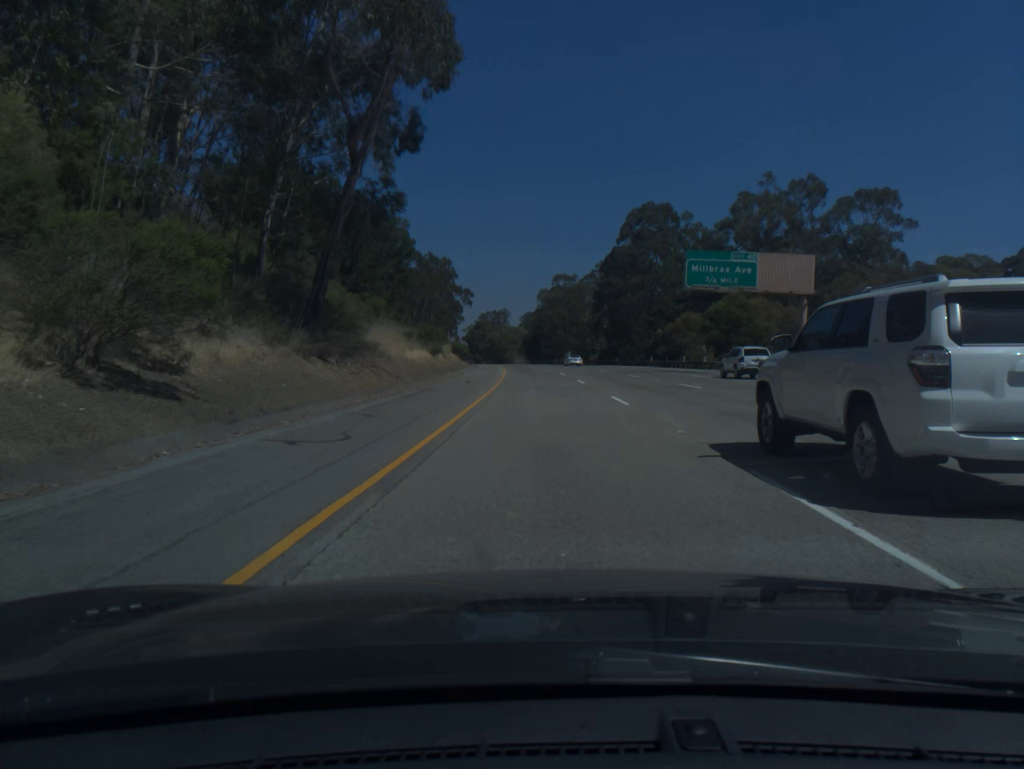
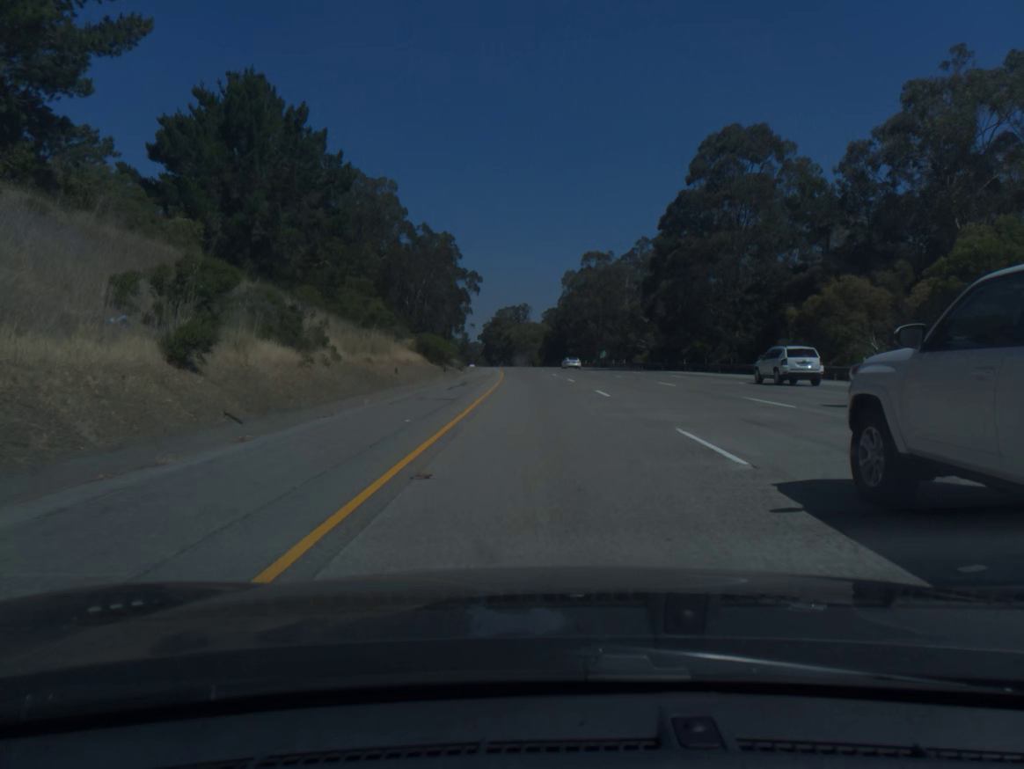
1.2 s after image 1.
(-0.6, +39.4) m; -2°
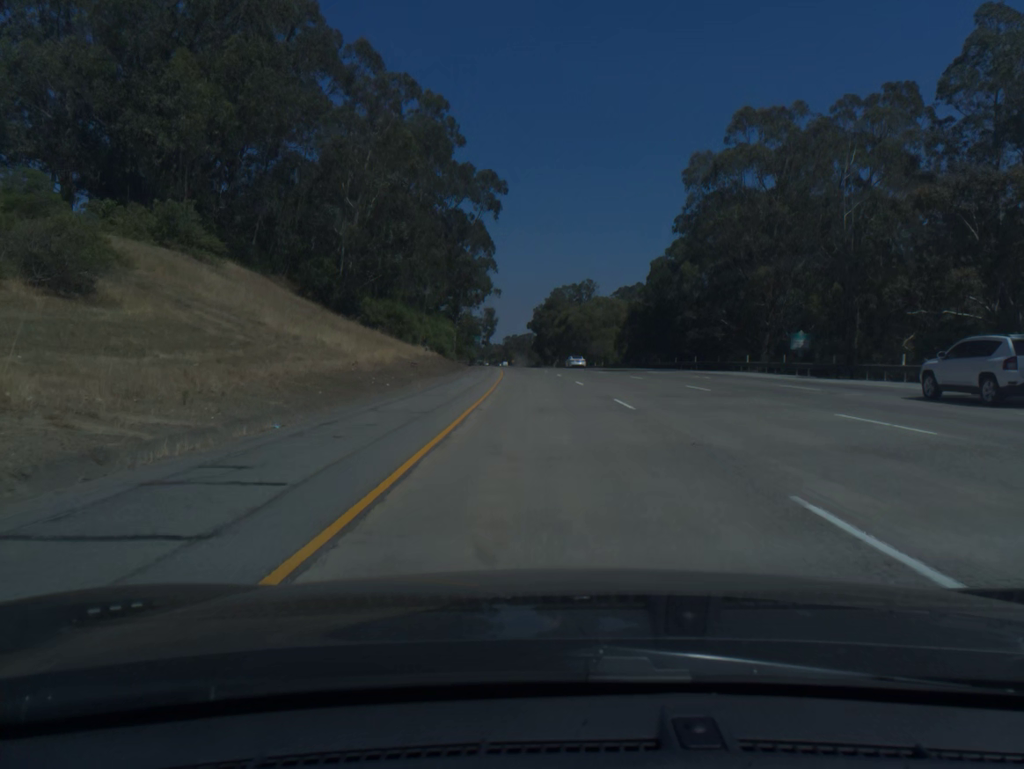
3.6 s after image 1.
(-2.6, +78.8) m; -4°
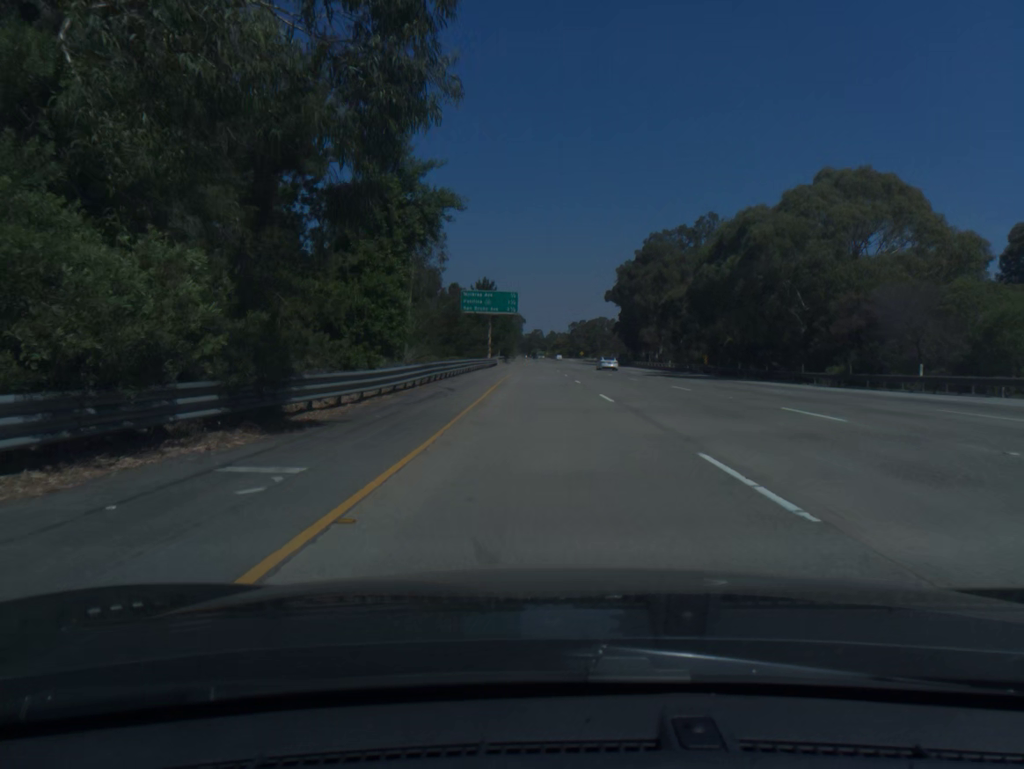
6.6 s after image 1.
(-4.2, +98.5) m; -5°
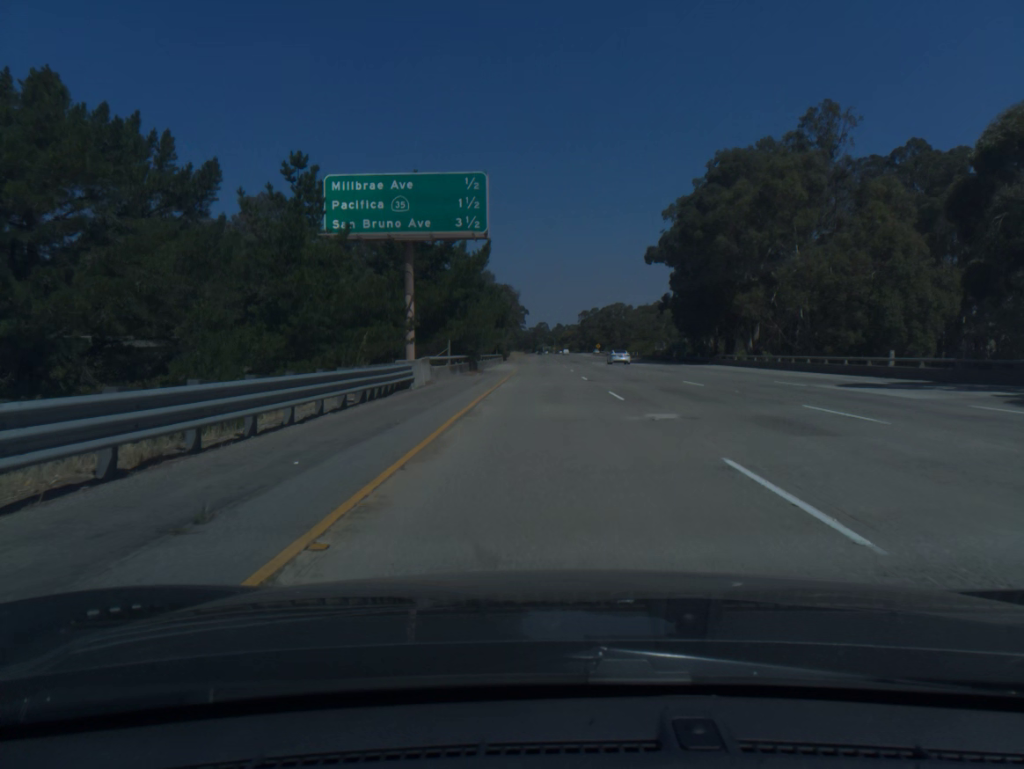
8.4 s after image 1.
(-0.6, +59.5) m; -1°
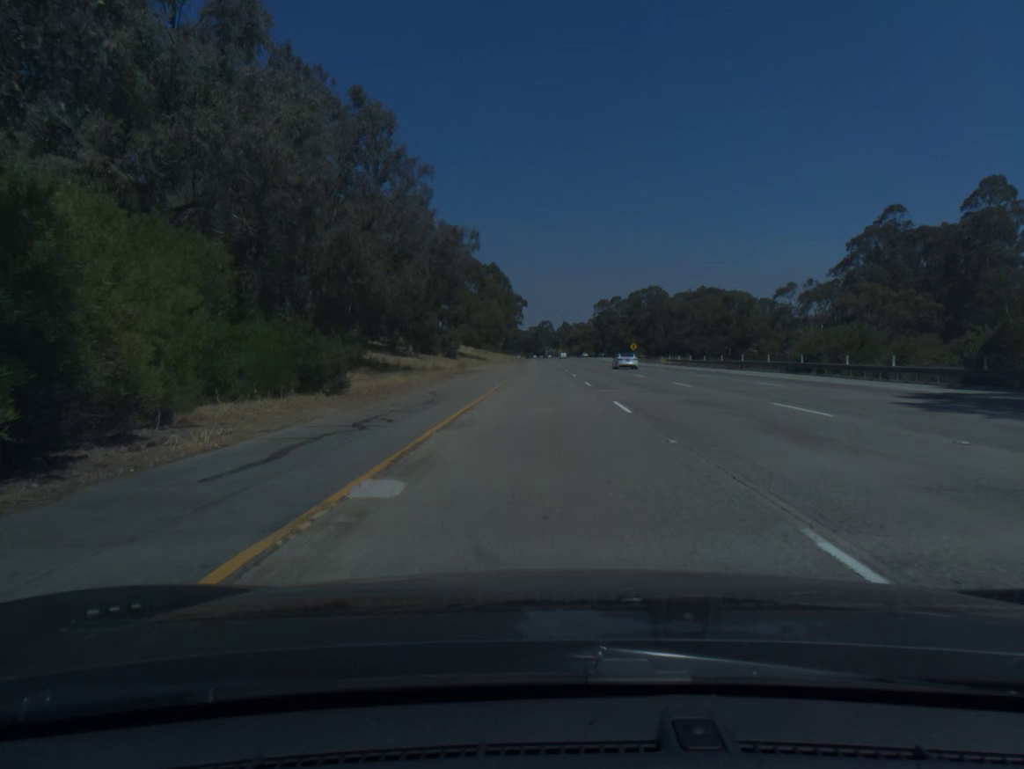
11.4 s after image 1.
(0.0, +98.9) m; 0°
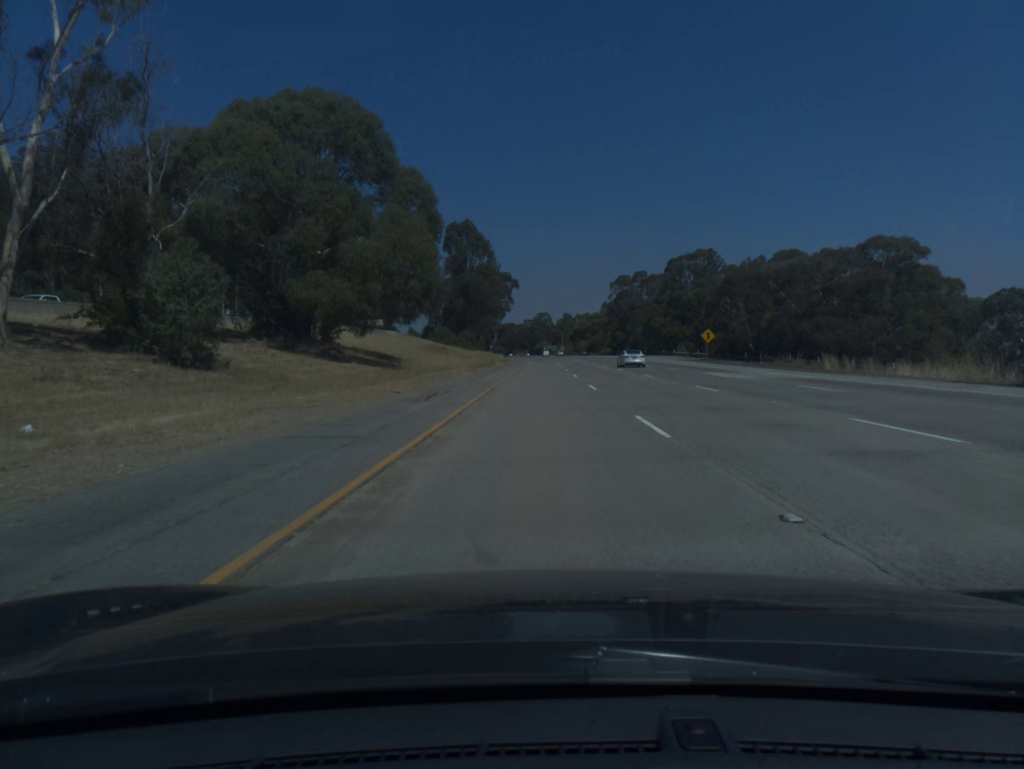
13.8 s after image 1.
(+0.1, +78.6) m; 0°
